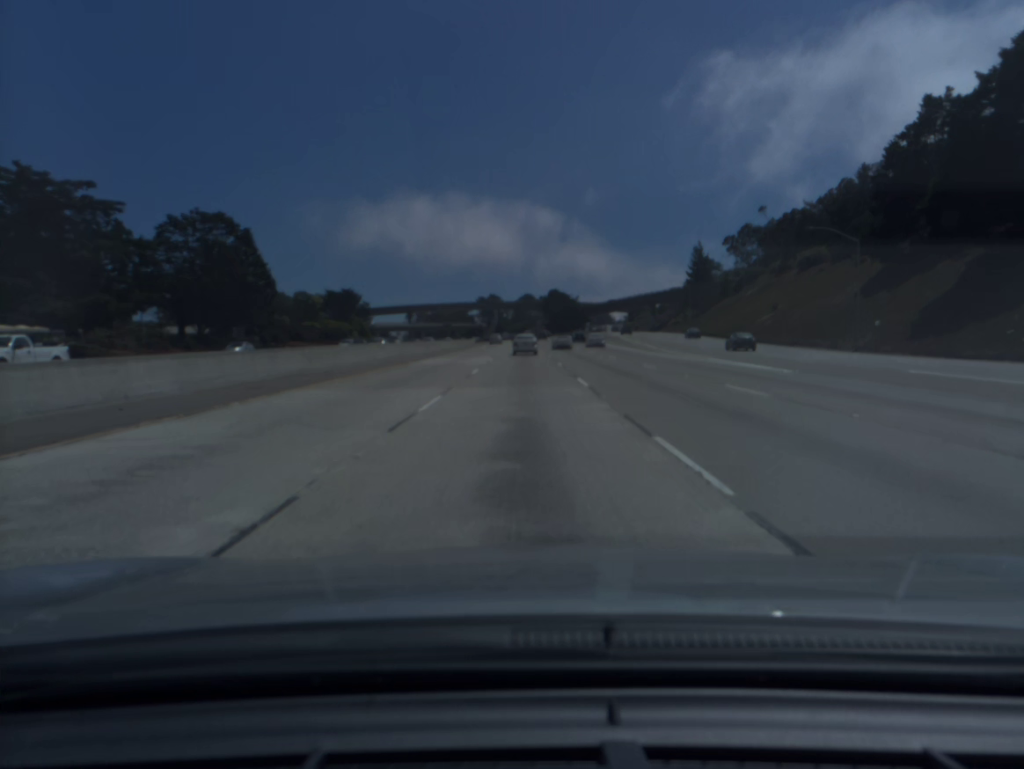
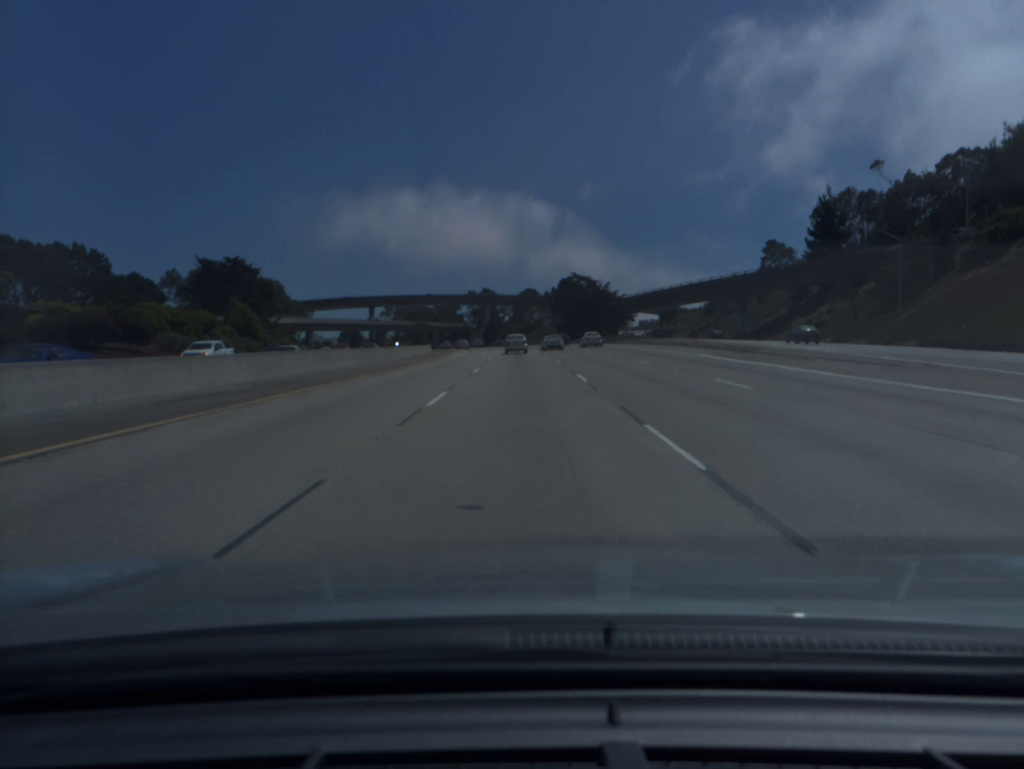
(-0.3, +86.5) m; 0°
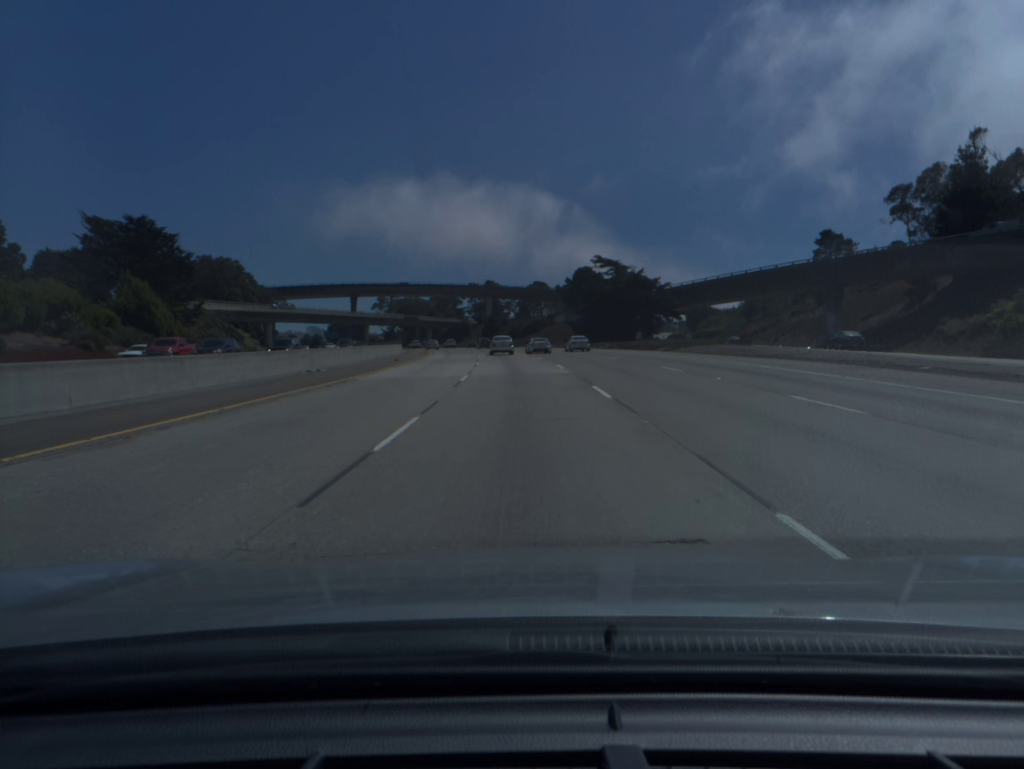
(-0.1, +35.0) m; 0°
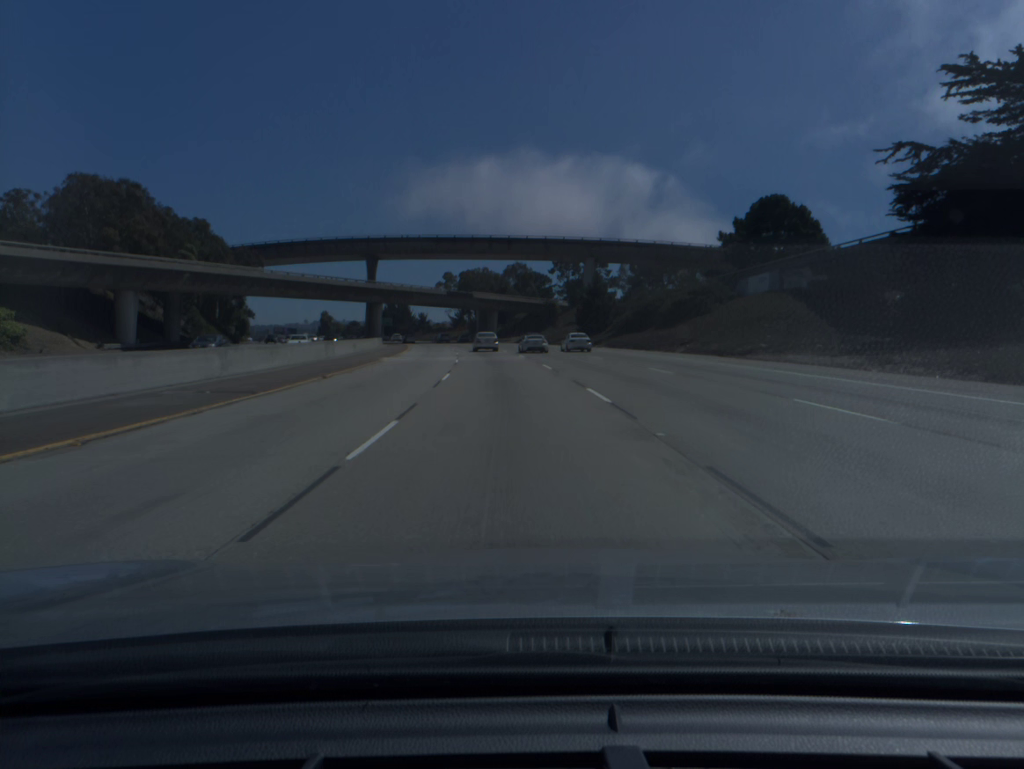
(-4.1, +88.3) m; -7°
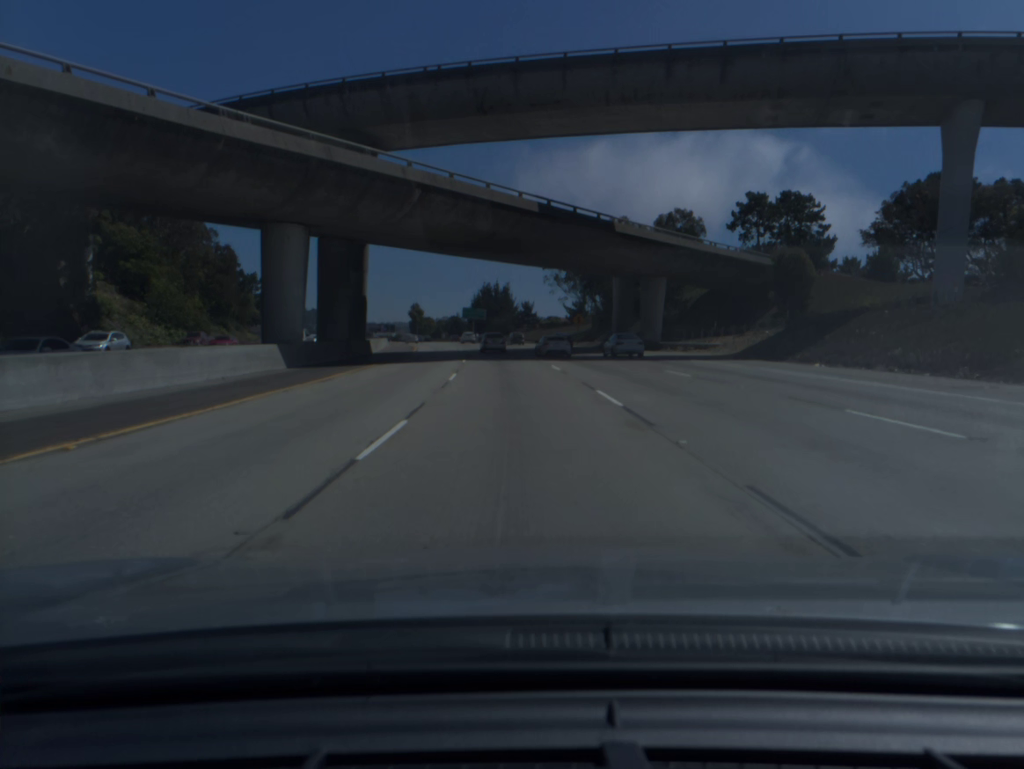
(-6.7, +88.1) m; -9°
